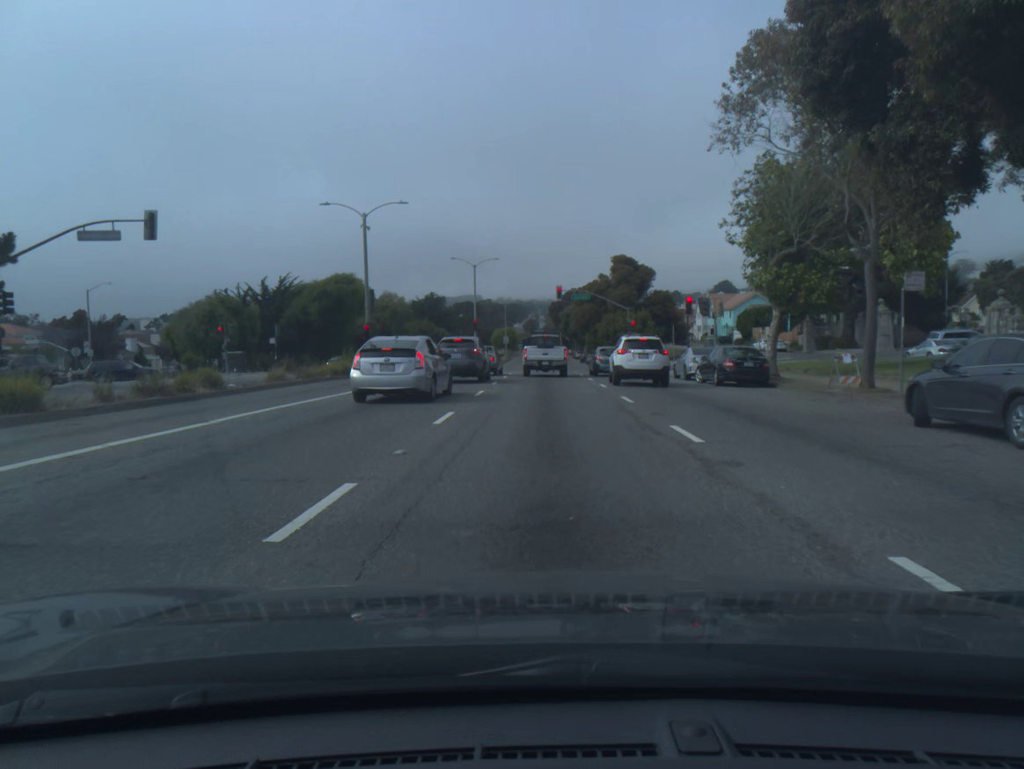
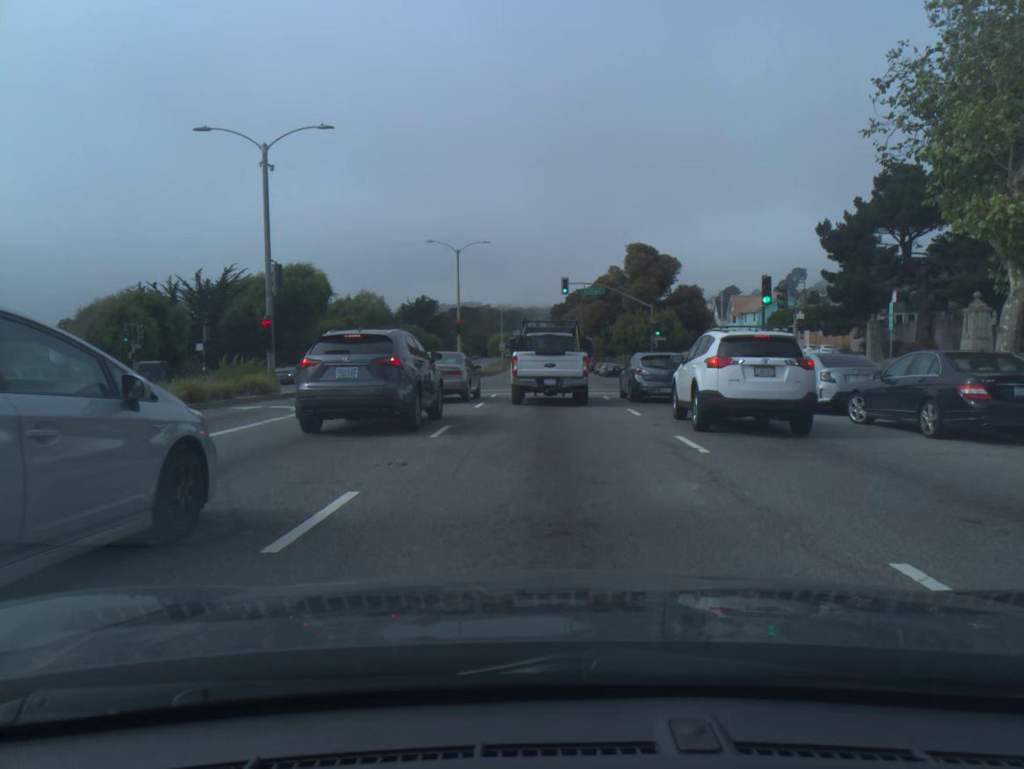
(0.0, +15.1) m; 0°
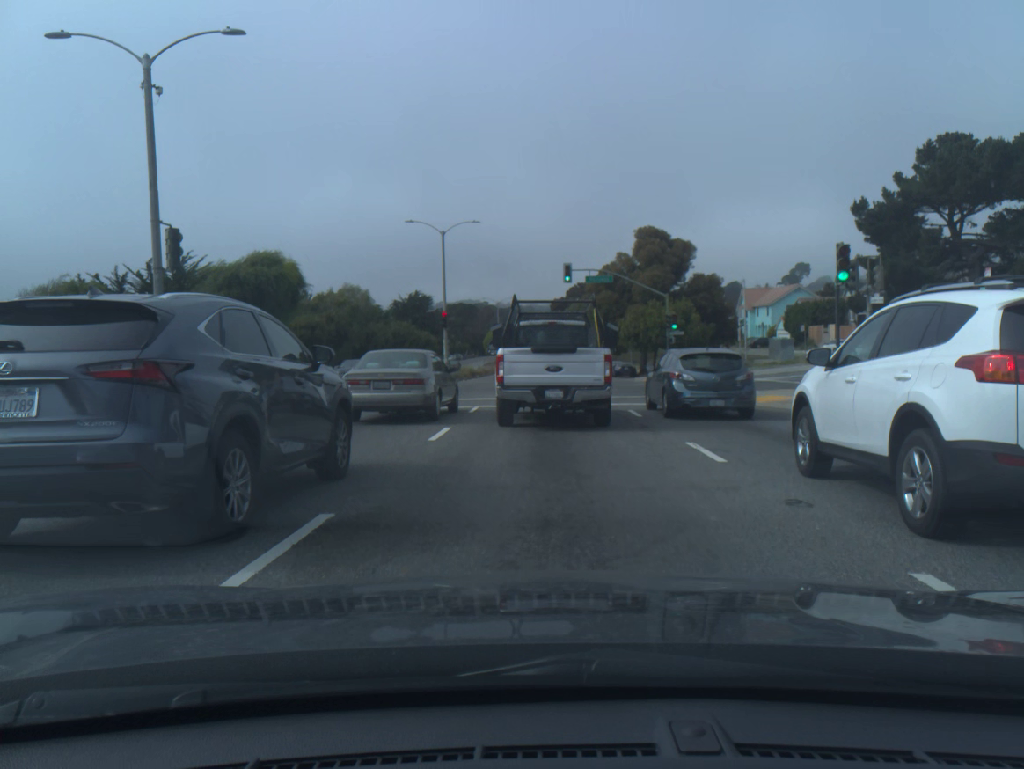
(0.0, +7.6) m; 0°
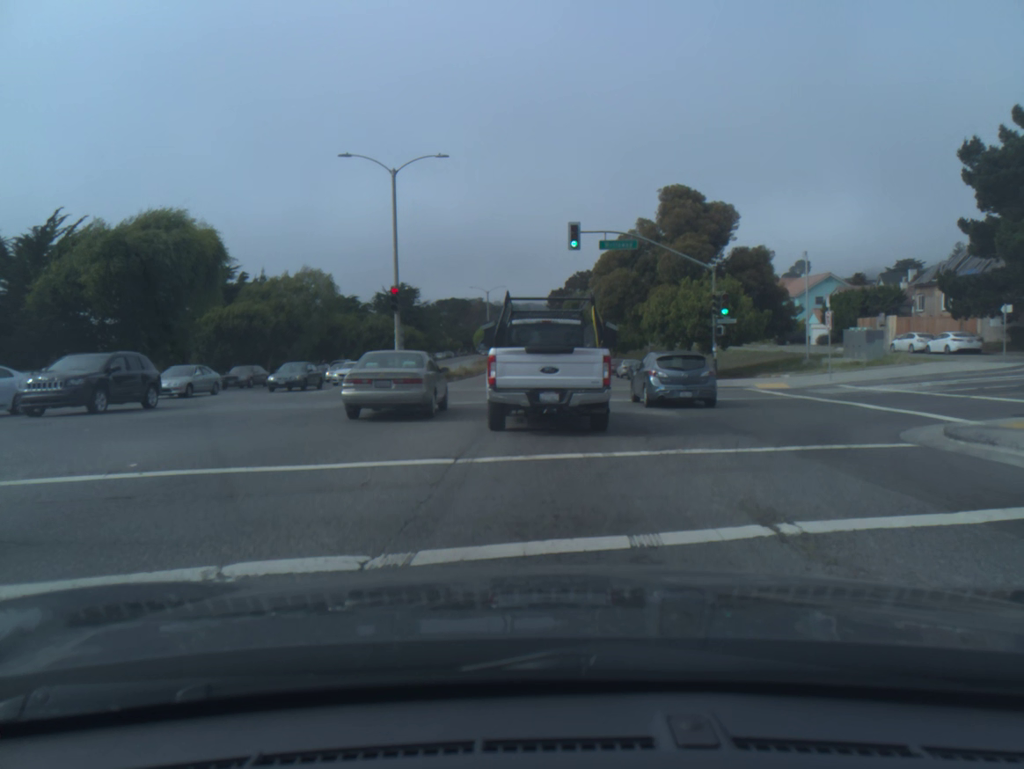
(+0.1, +15.6) m; 0°
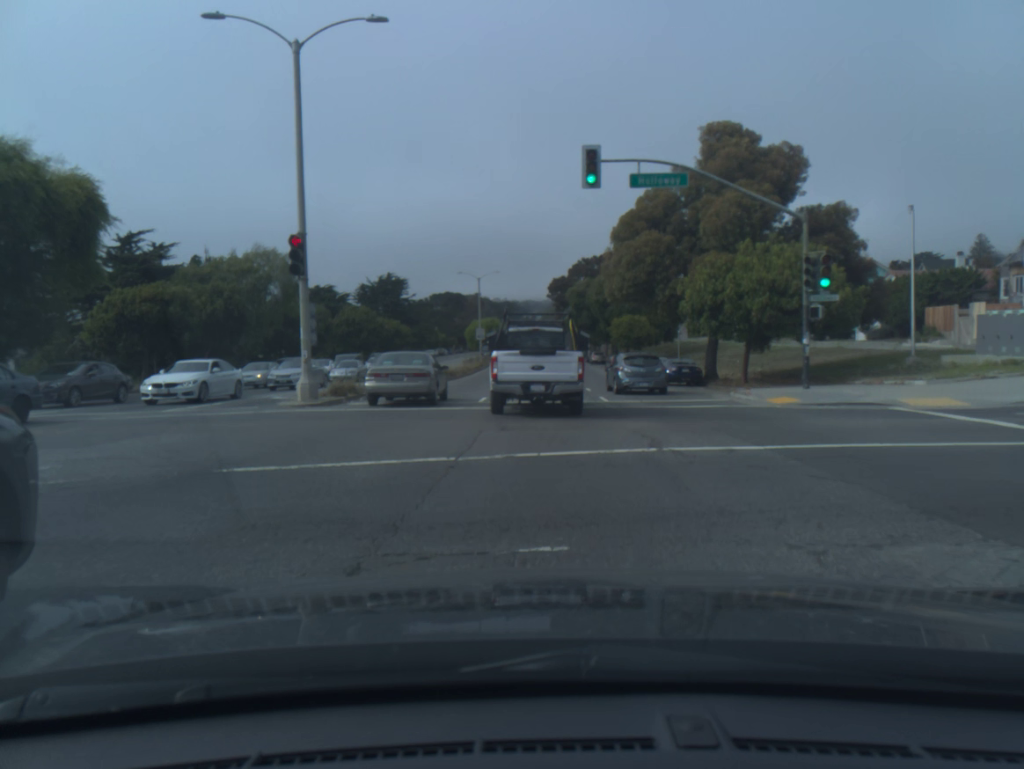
(0.0, +12.9) m; 0°
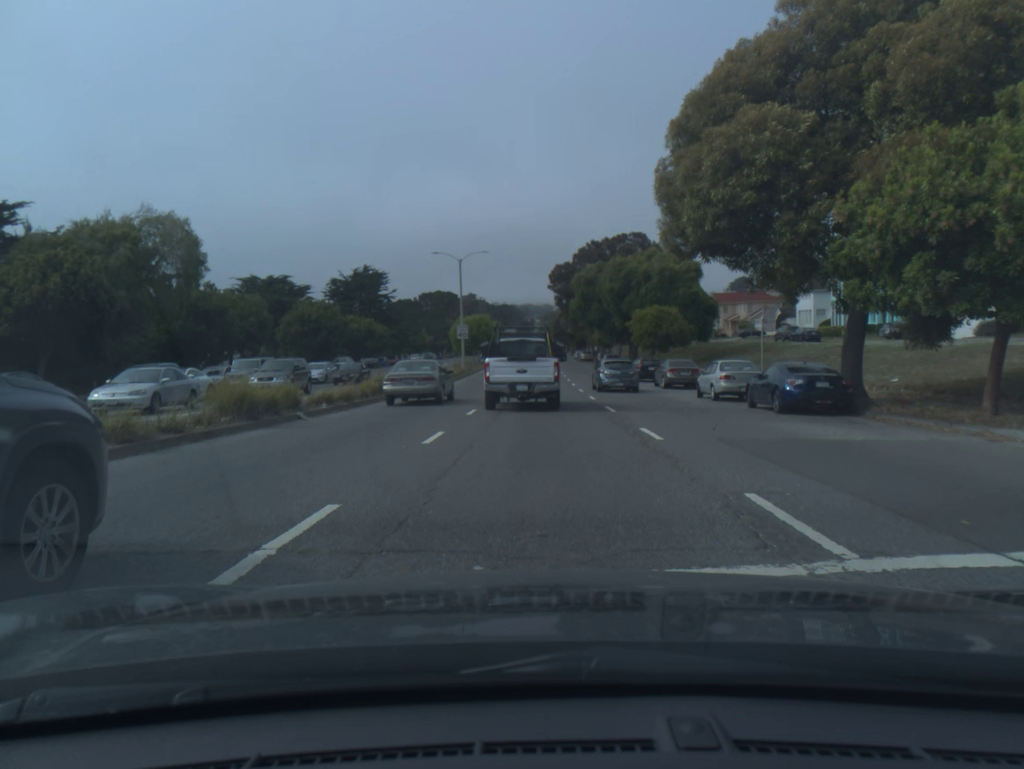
(-0.1, +17.6) m; 0°
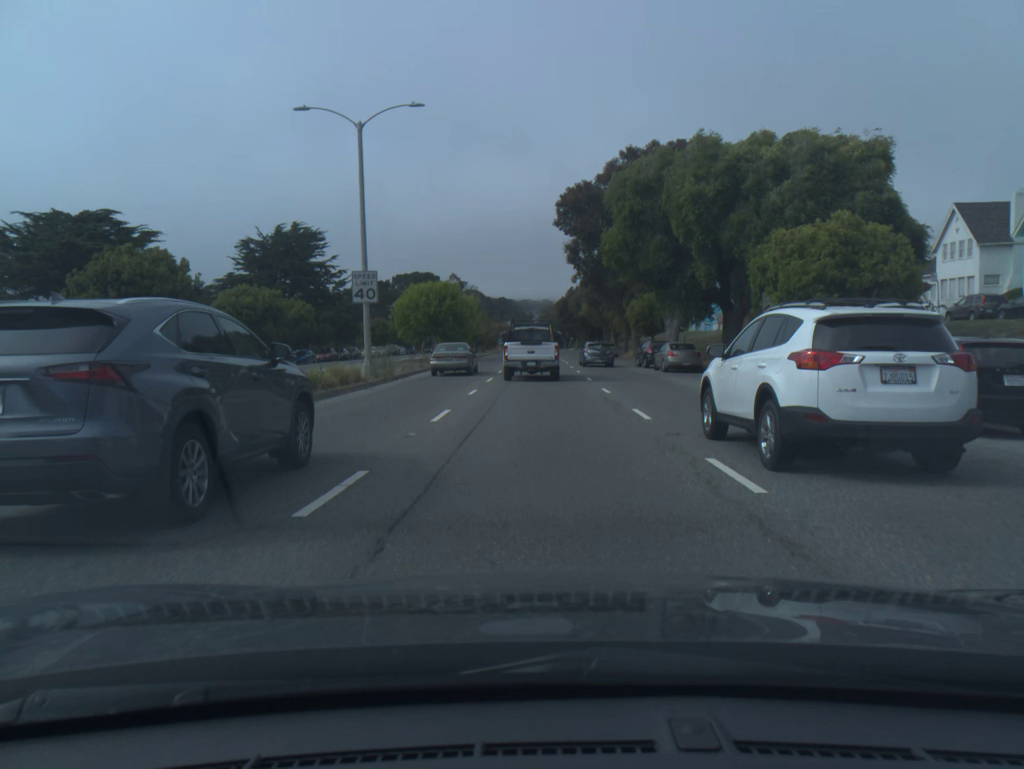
(-0.1, +35.3) m; 0°
